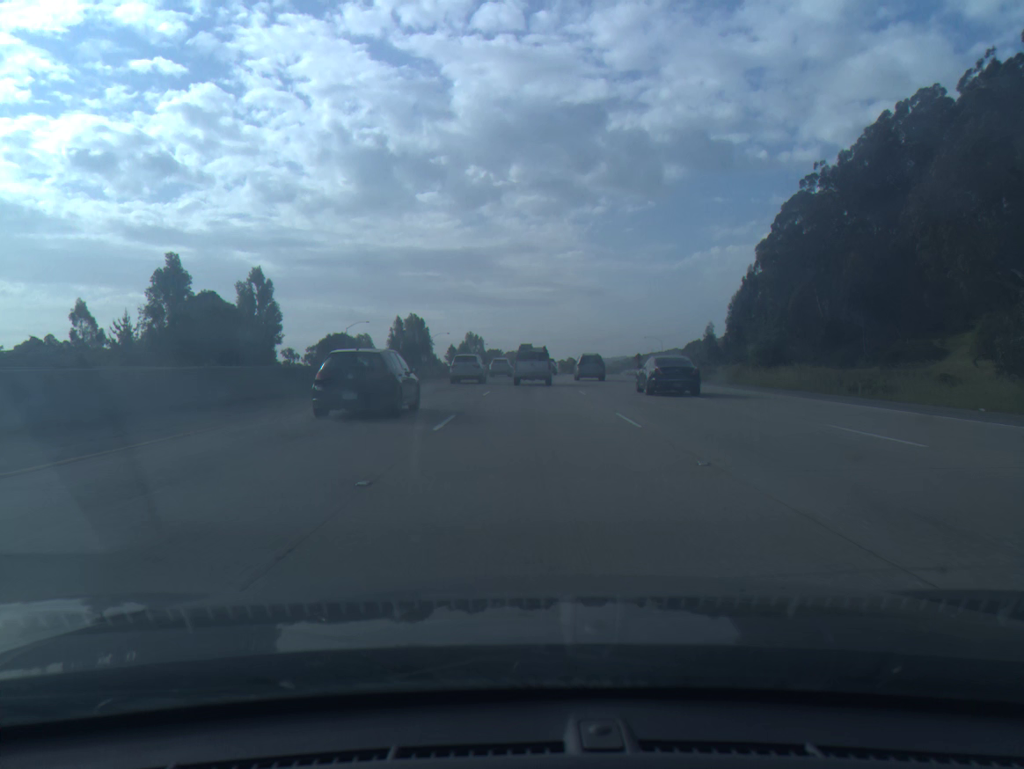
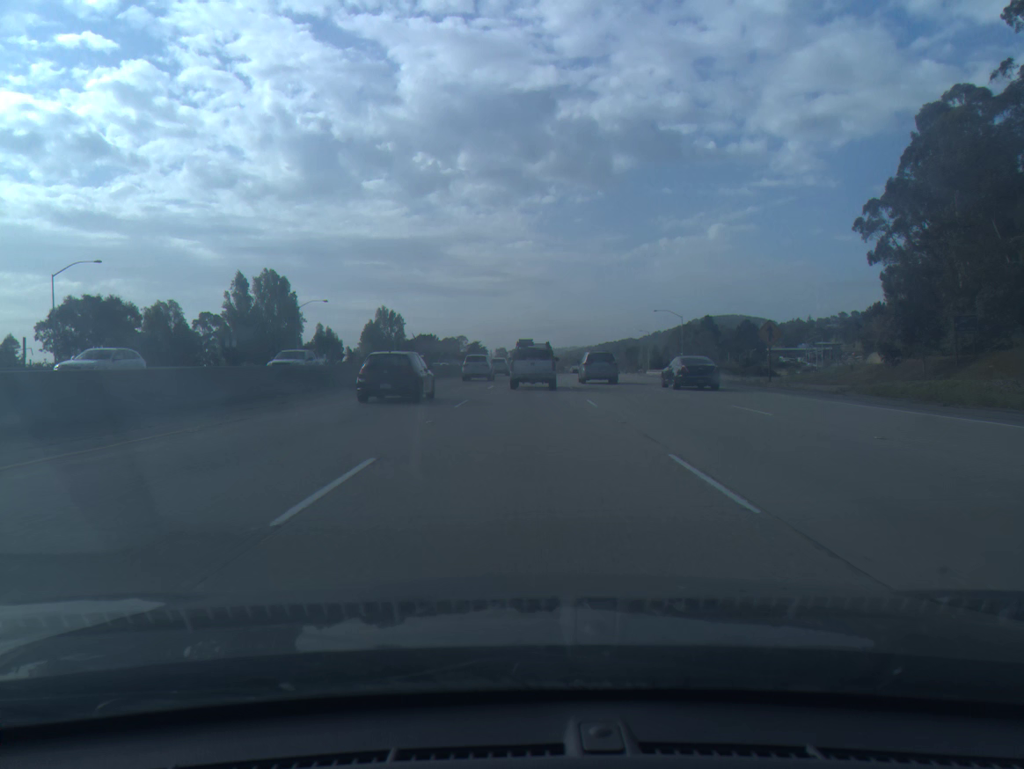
(+3.2, +93.4) m; +4°
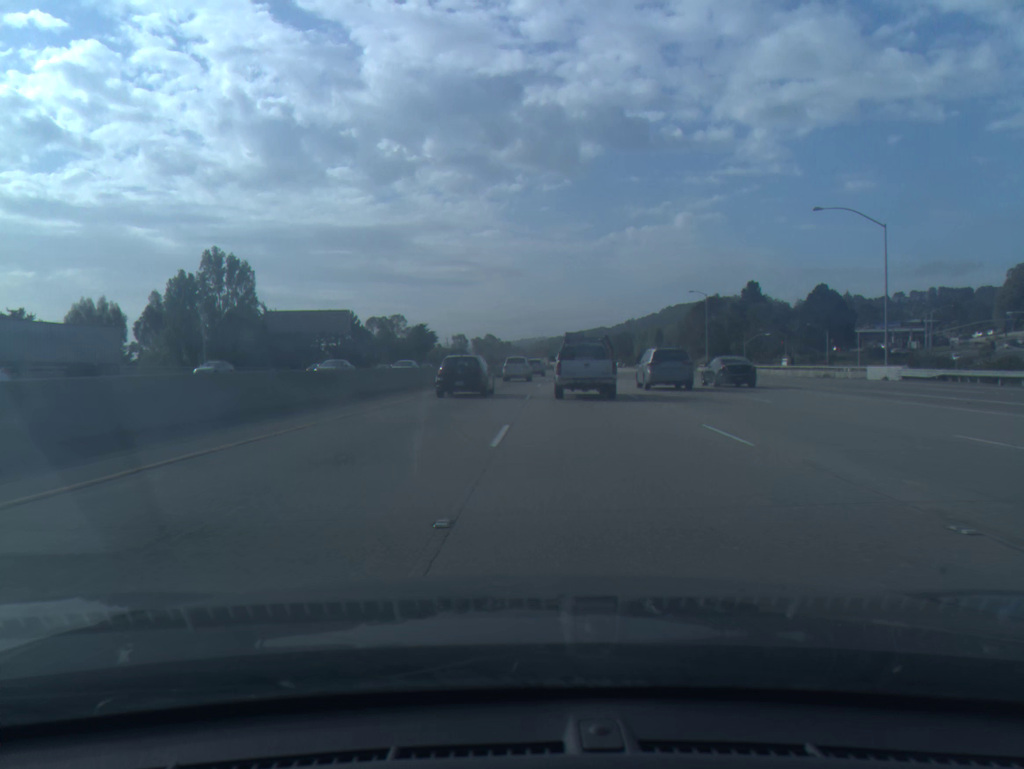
(+2.2, +94.7) m; +2°
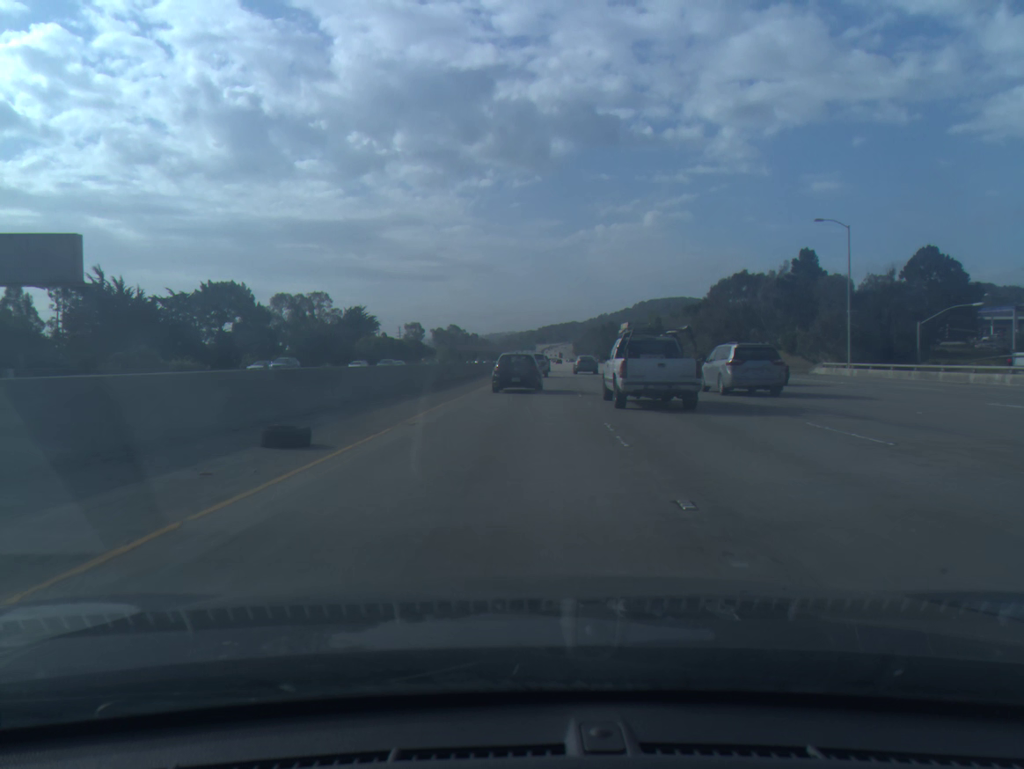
(+0.8, +57.9) m; +2°
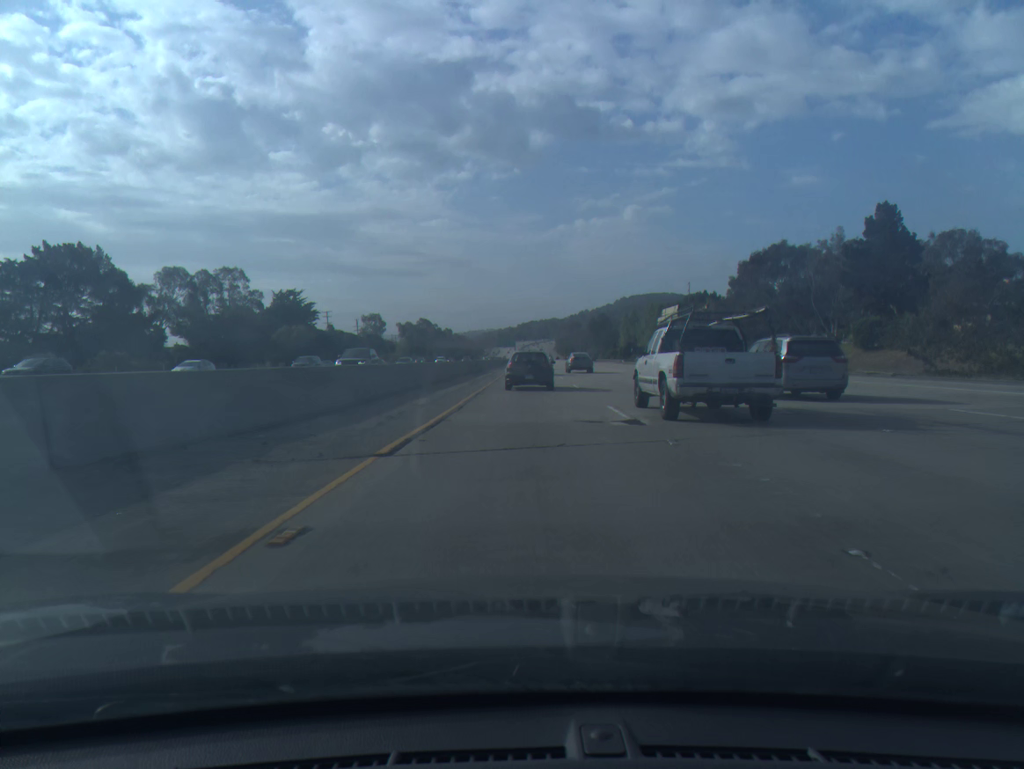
(+0.5, +39.2) m; +1°
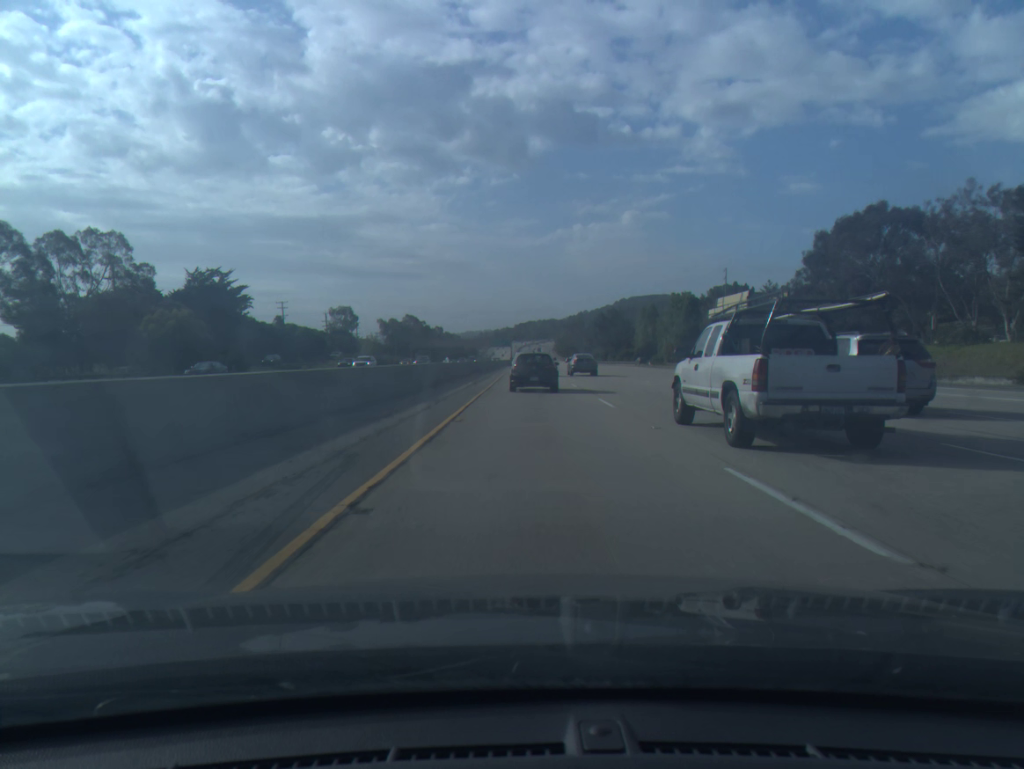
(+0.2, +39.2) m; 0°
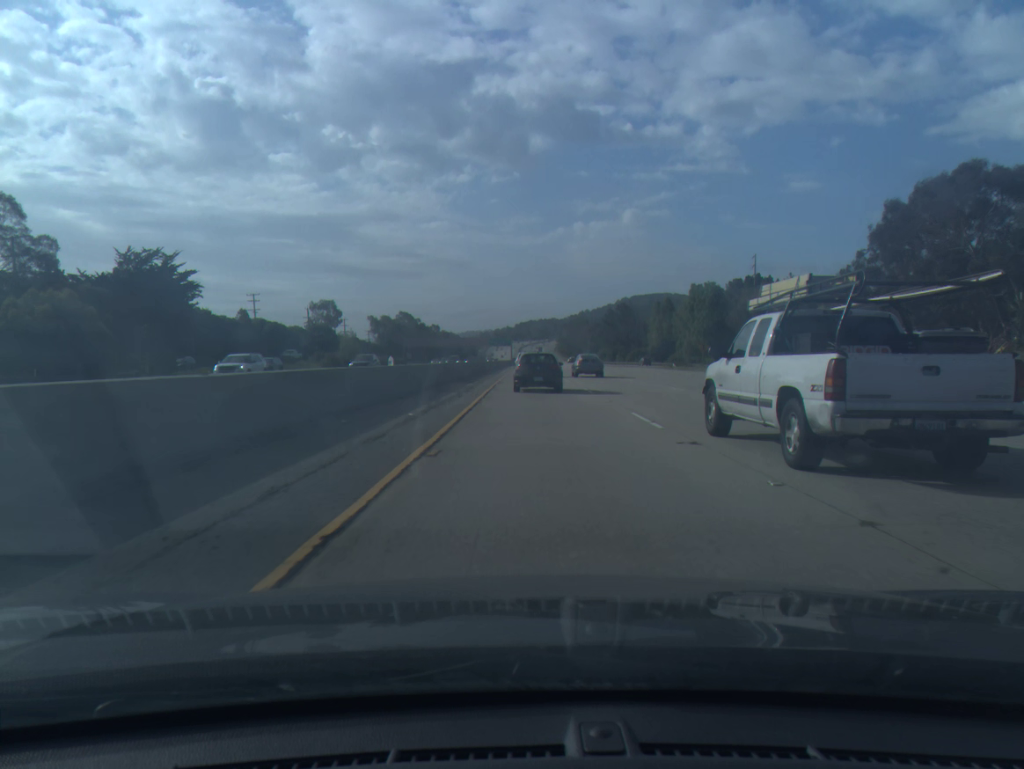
(0.0, +19.8) m; 0°
